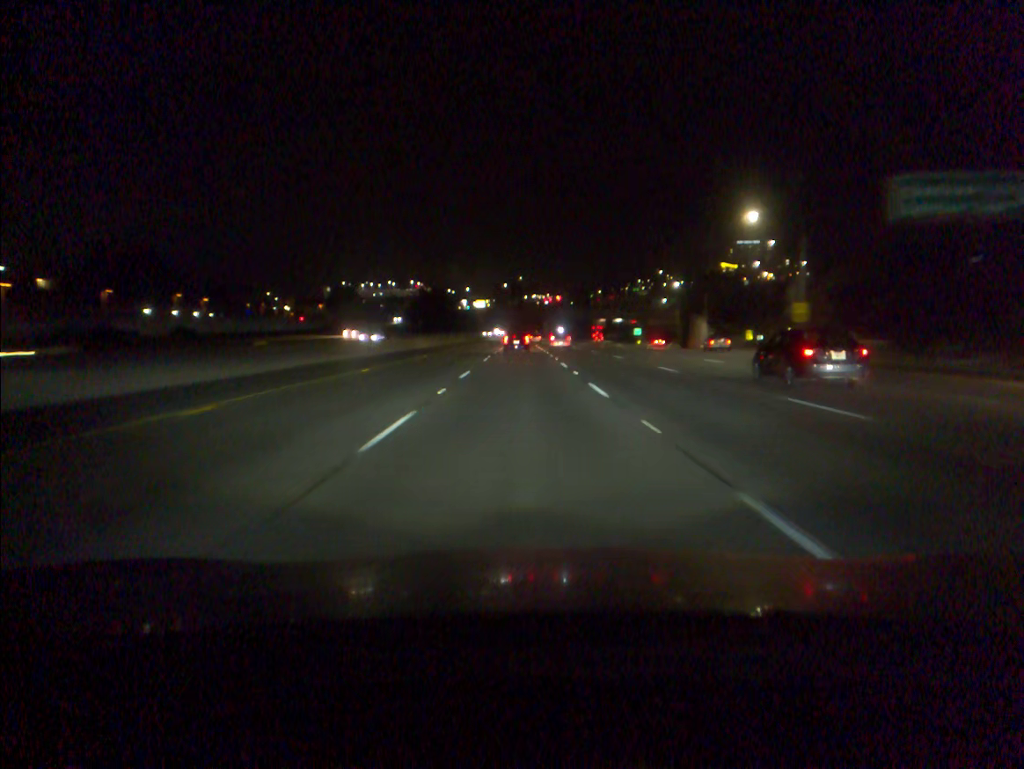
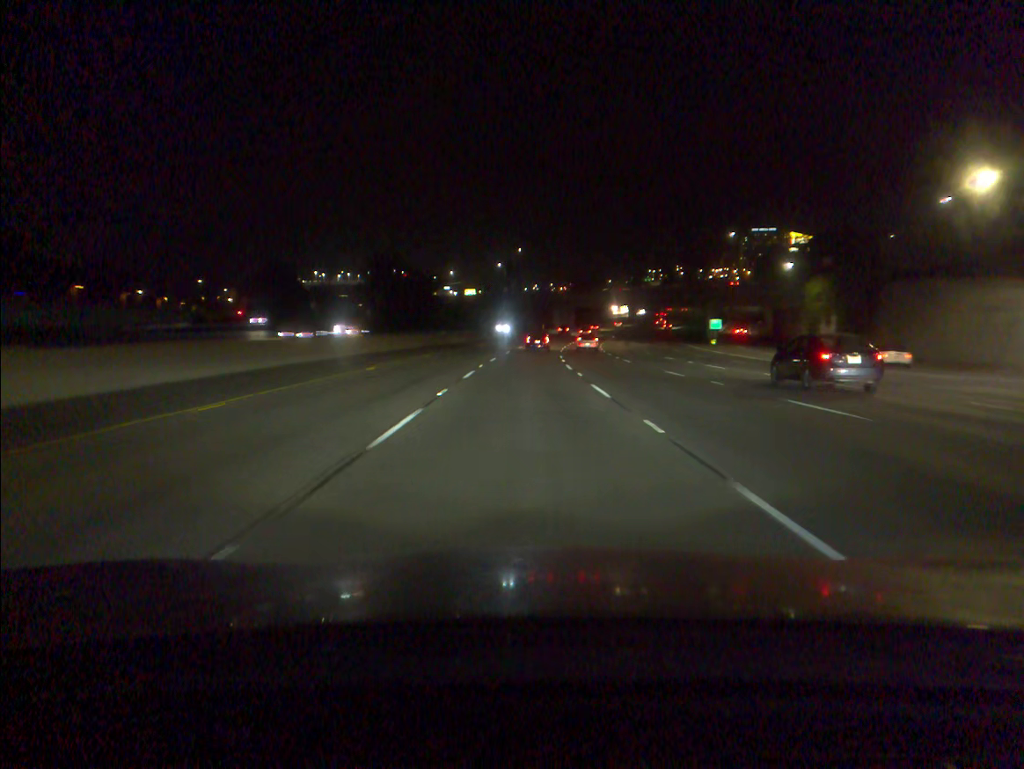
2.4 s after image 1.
(-0.1, +72.6) m; 0°
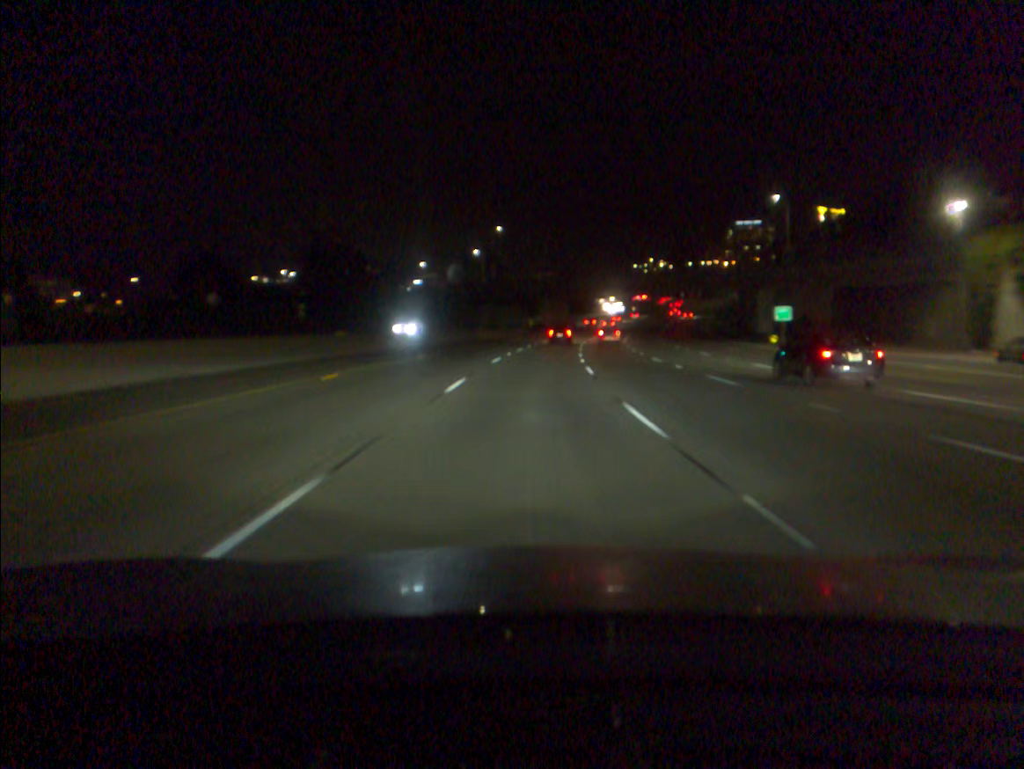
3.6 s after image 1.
(+0.2, +36.3) m; +1°
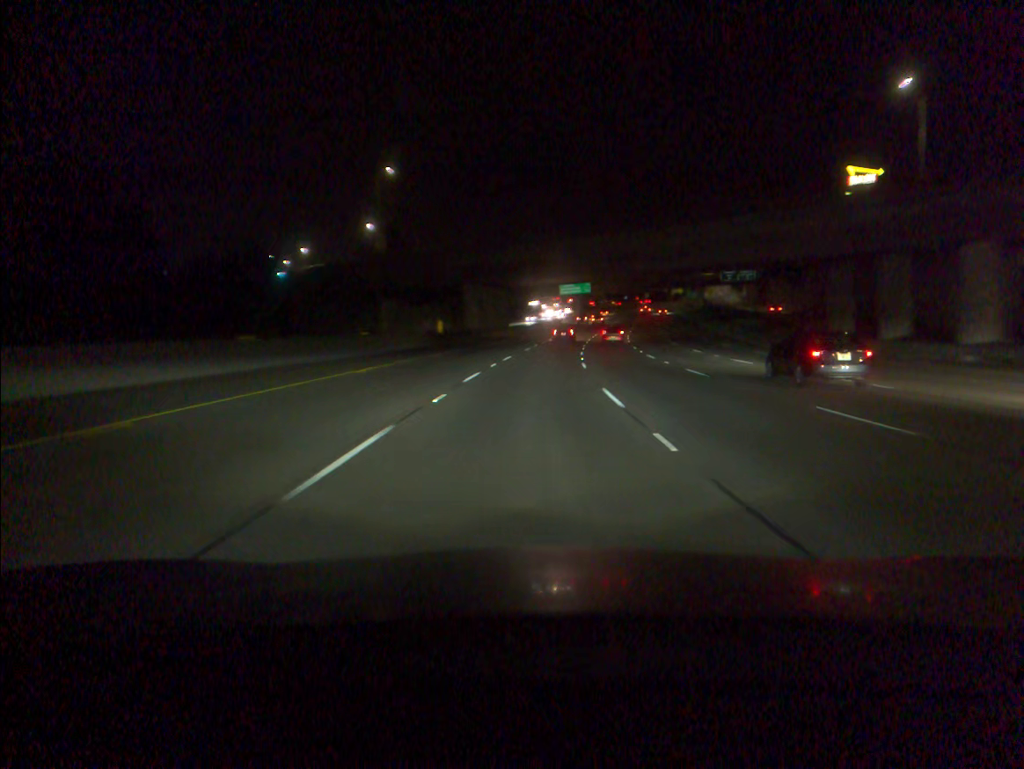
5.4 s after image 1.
(+2.2, +54.3) m; +5°
